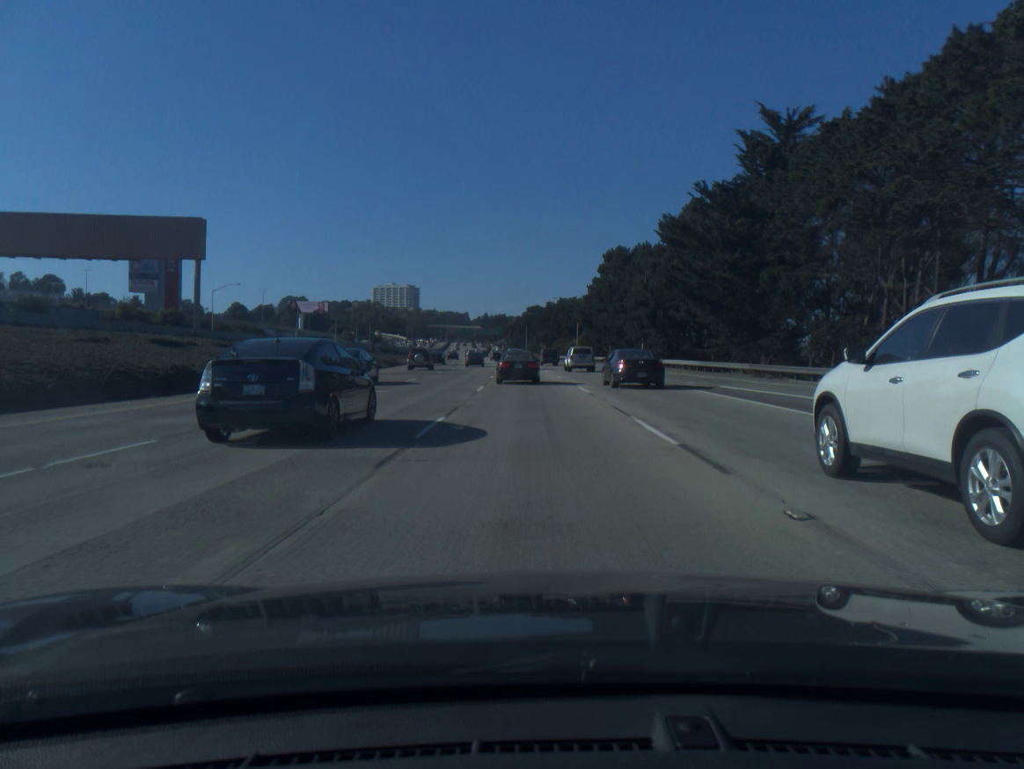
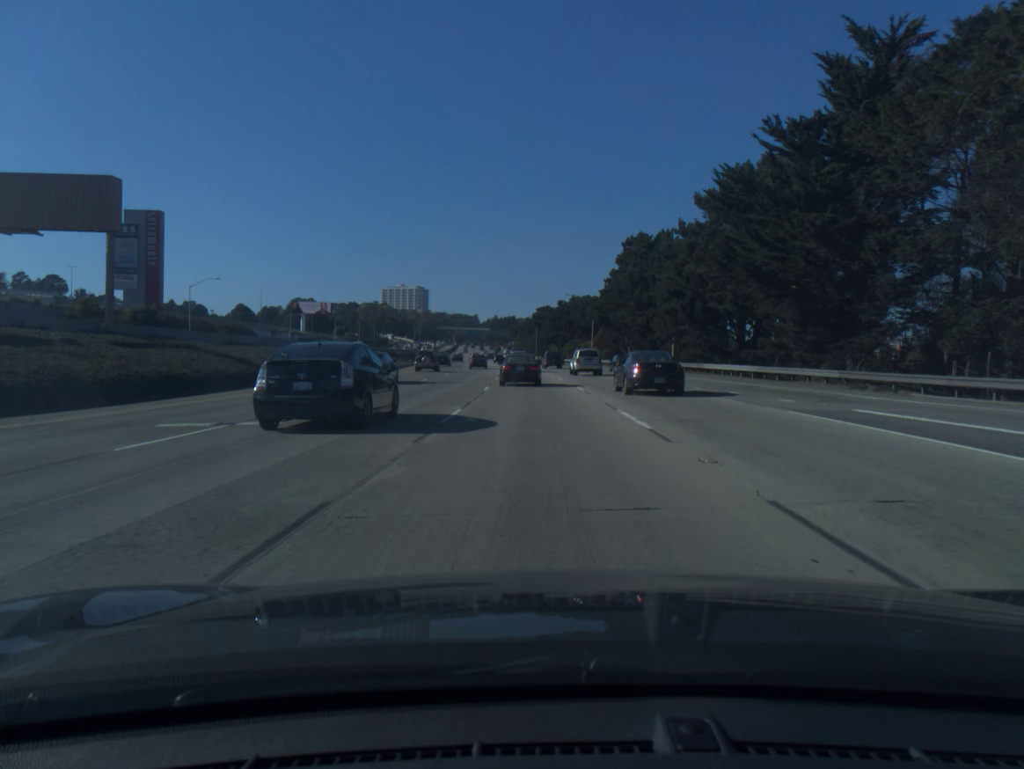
(-0.1, +11.8) m; -1°
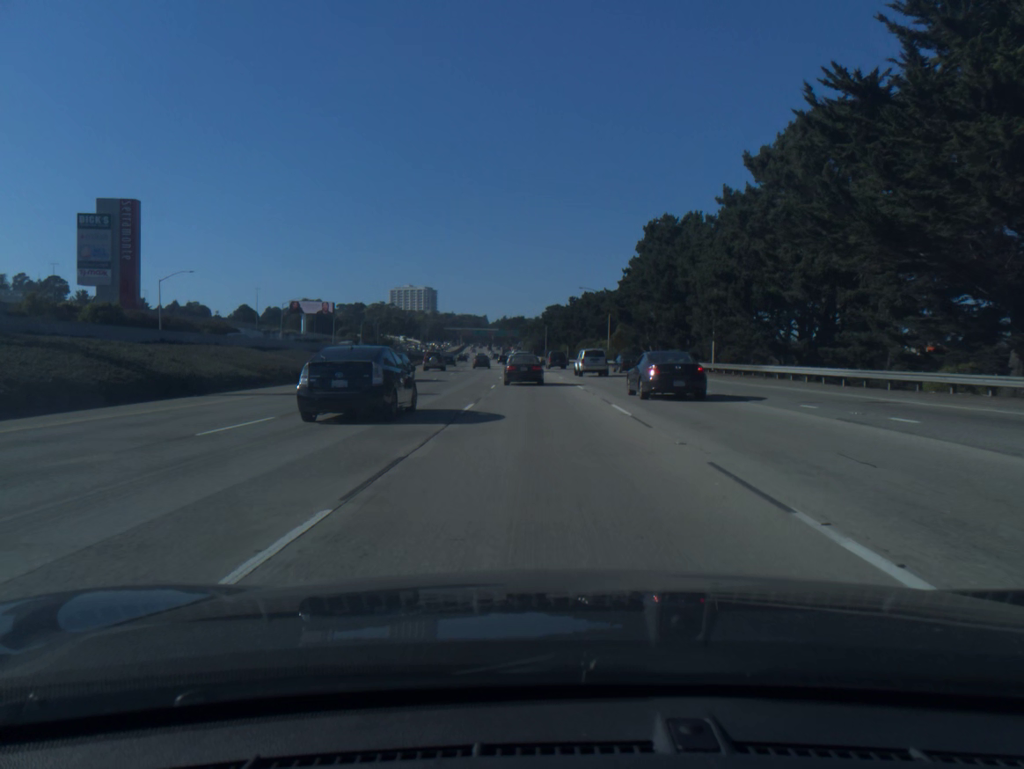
(-0.1, +11.8) m; -1°
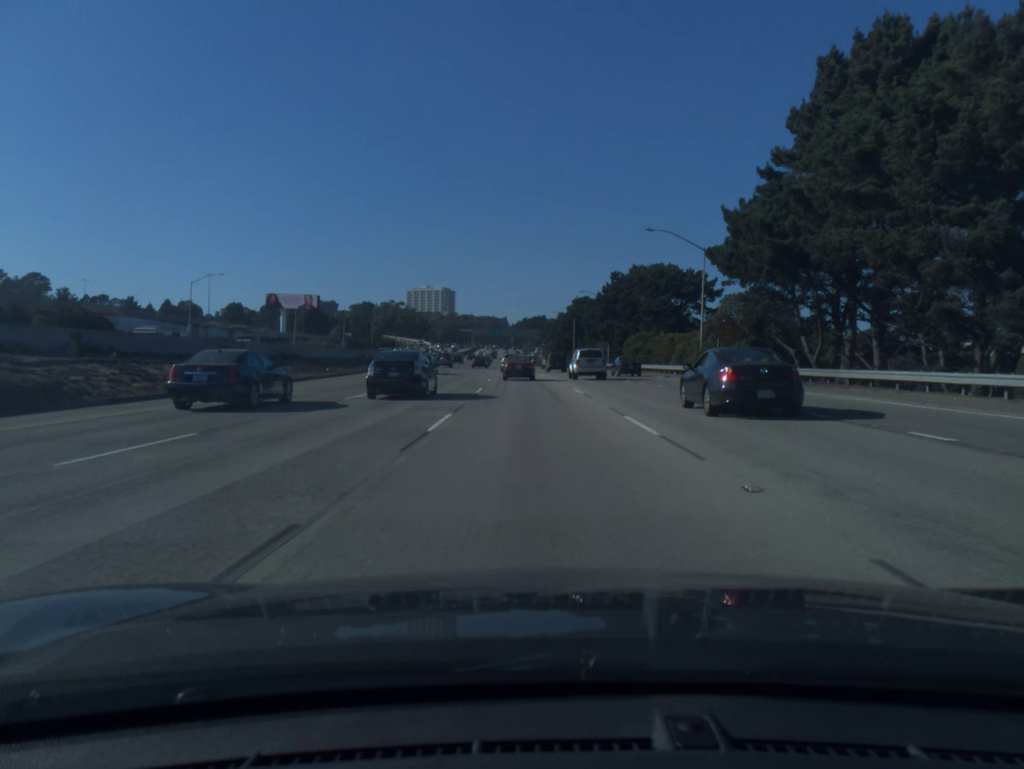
(-0.7, +47.8) m; -2°
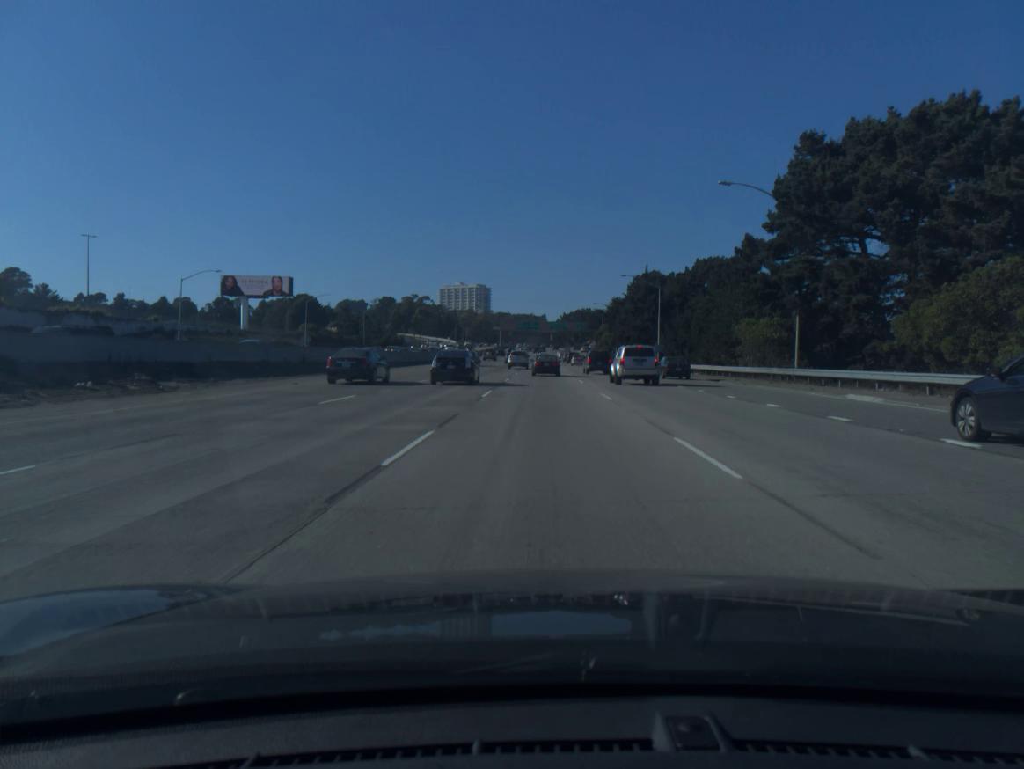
(-1.9, +62.9) m; -3°
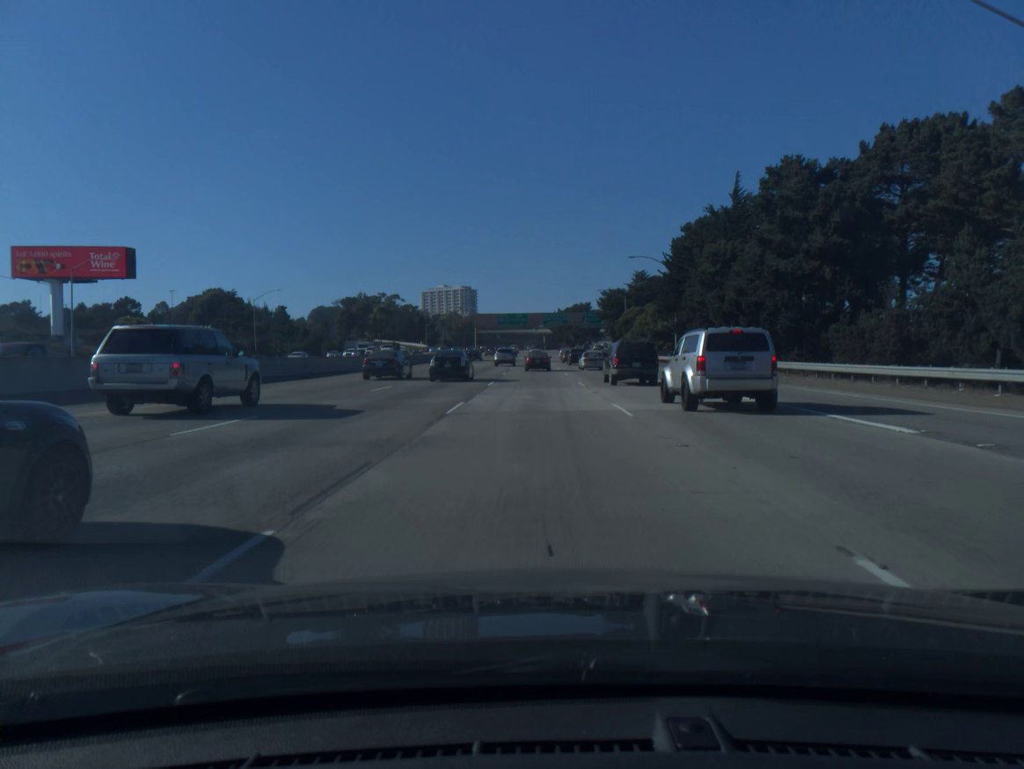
(+0.3, +65.6) m; +1°
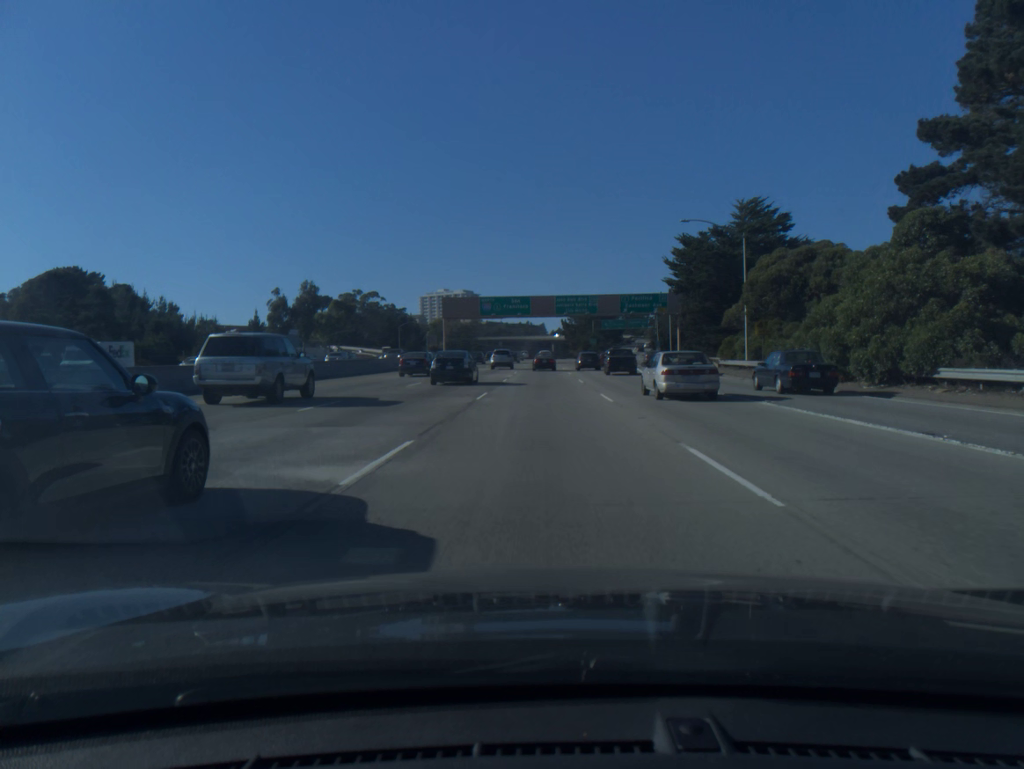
(-0.4, +67.3) m; -1°
